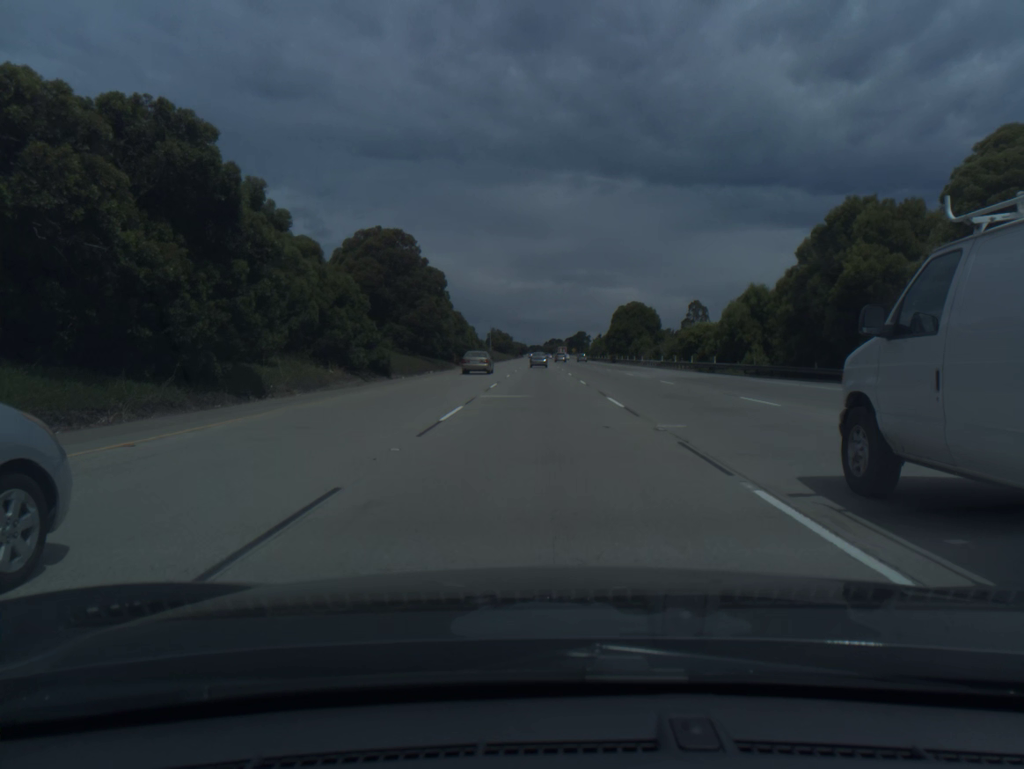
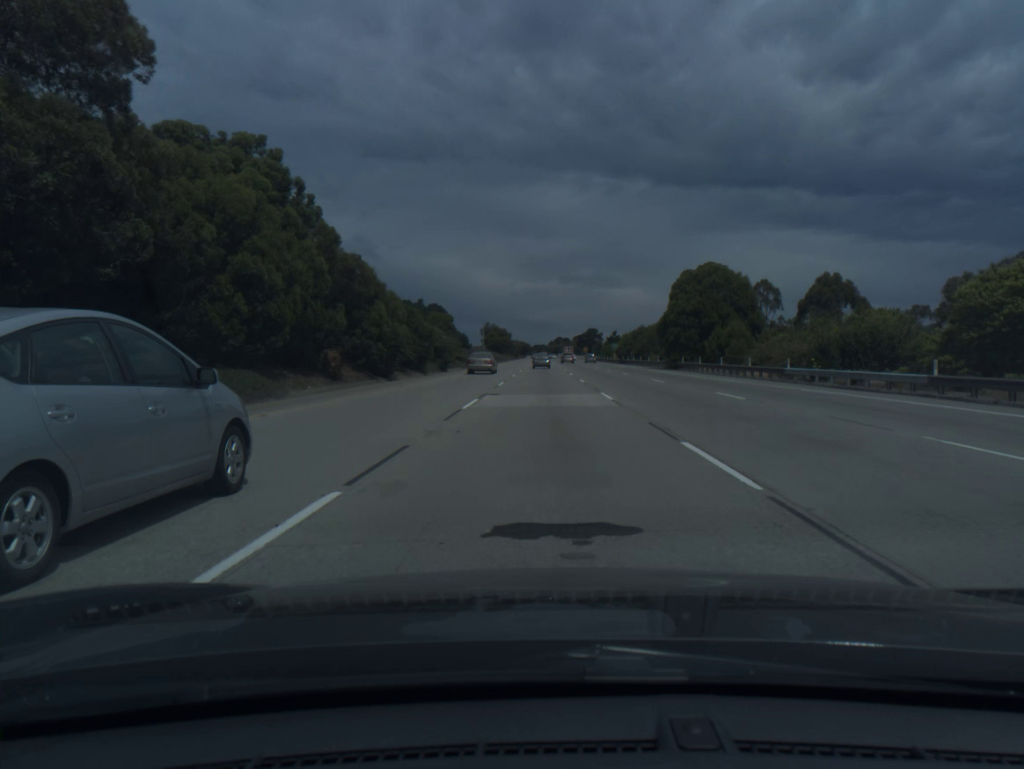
(-0.1, +54.9) m; 0°
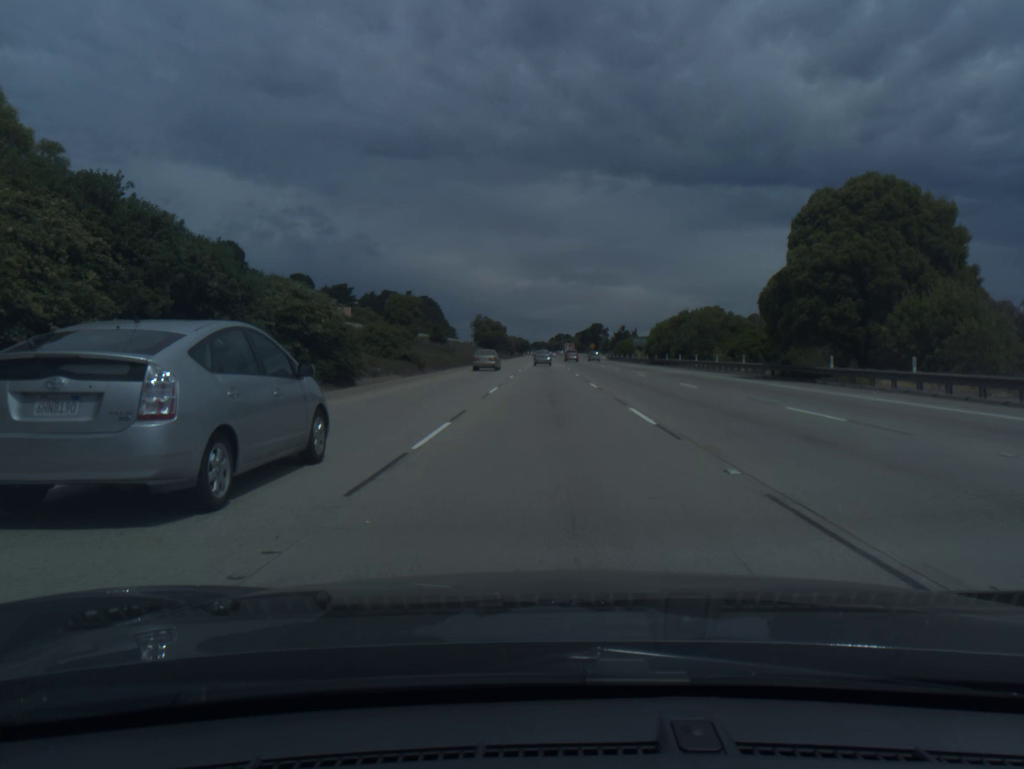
(0.0, +36.6) m; 0°
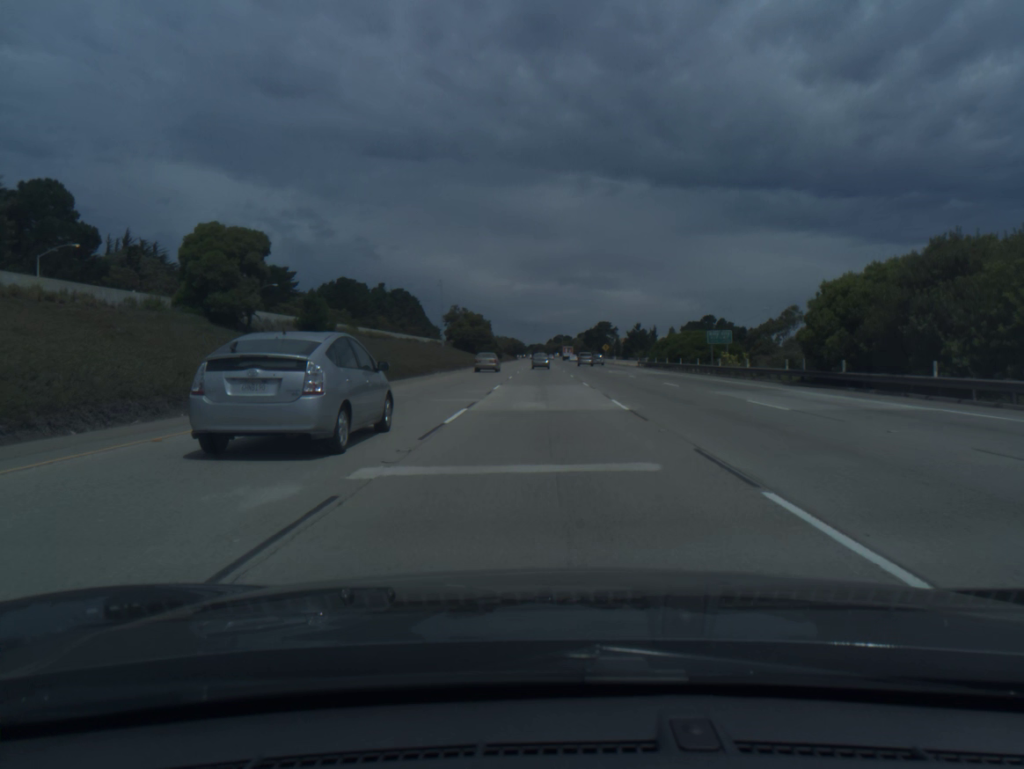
(+0.2, +55.1) m; 0°
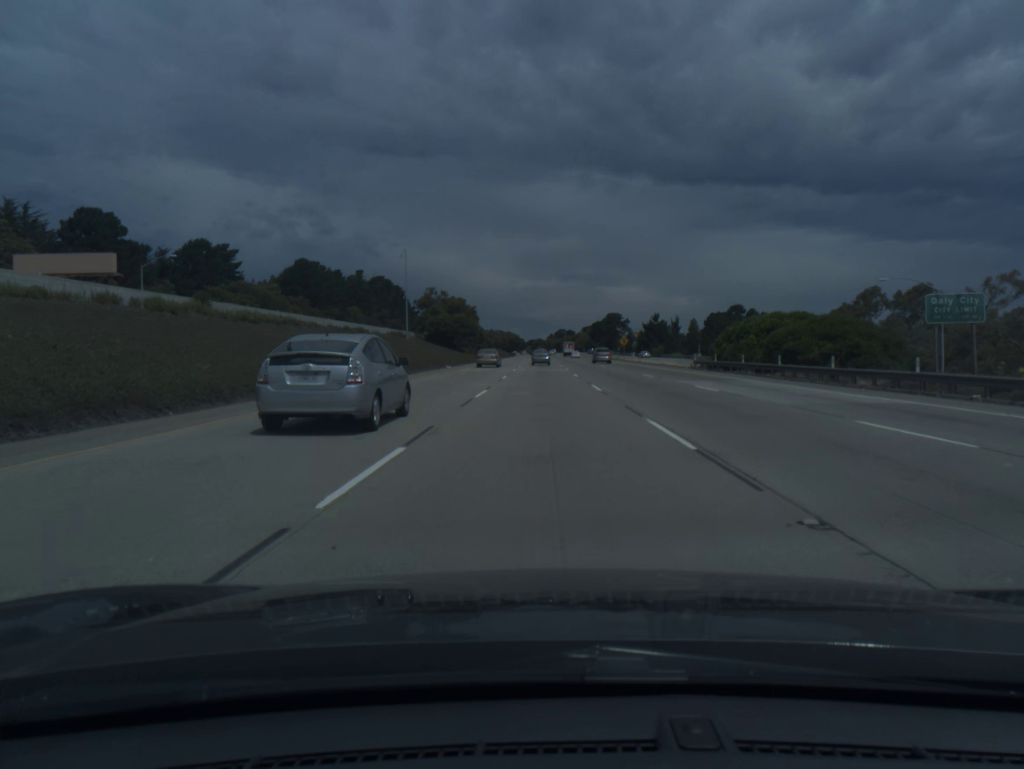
(0.0, +36.7) m; 0°
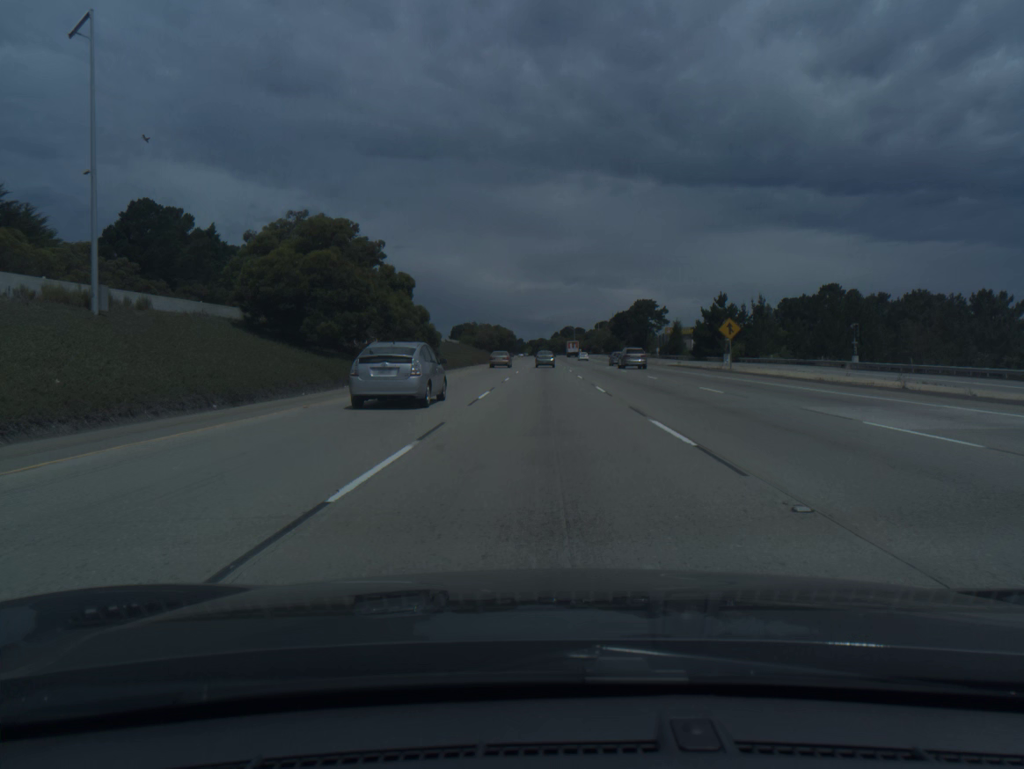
(0.0, +72.8) m; 0°
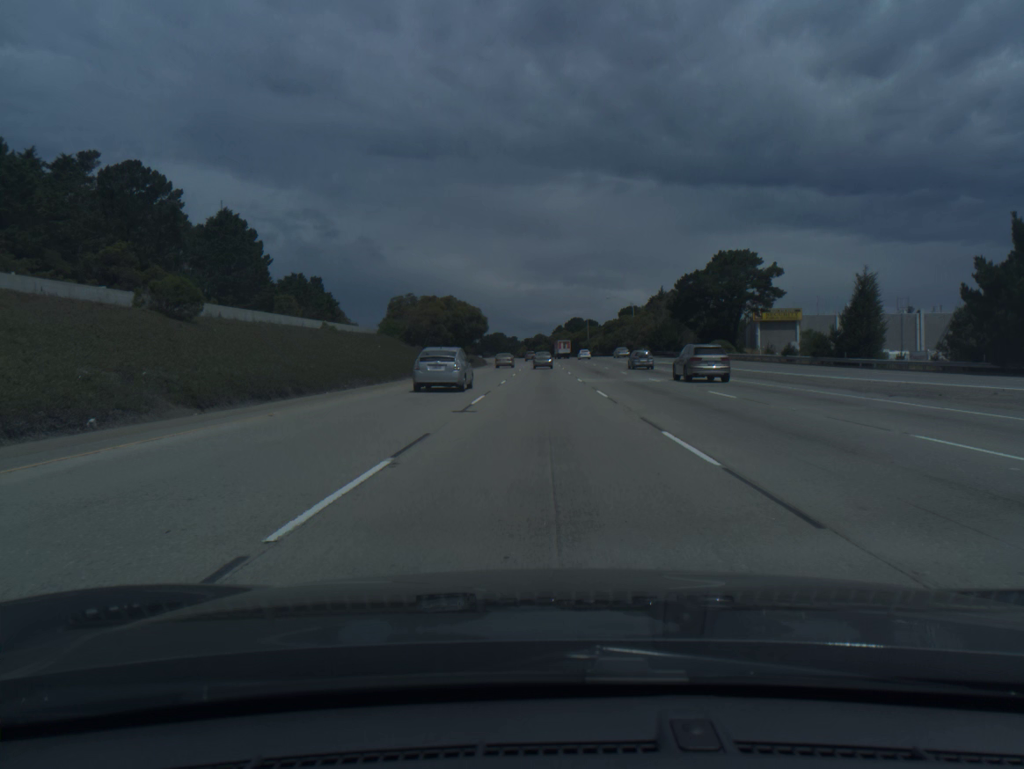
(+0.2, +89.5) m; 0°
